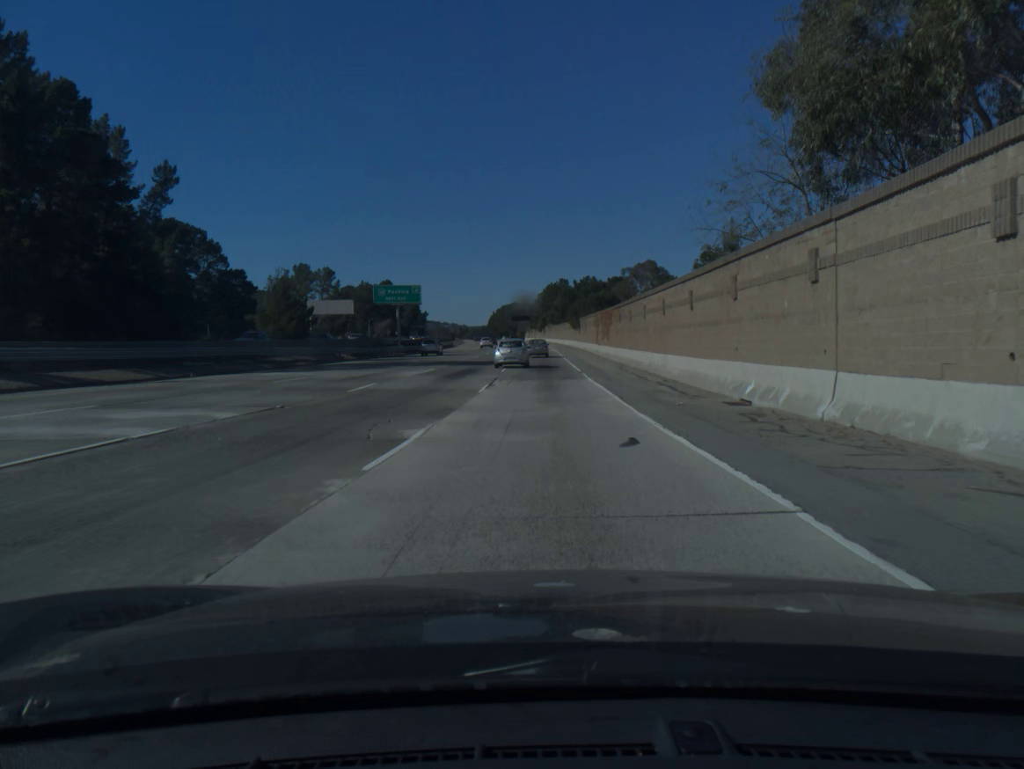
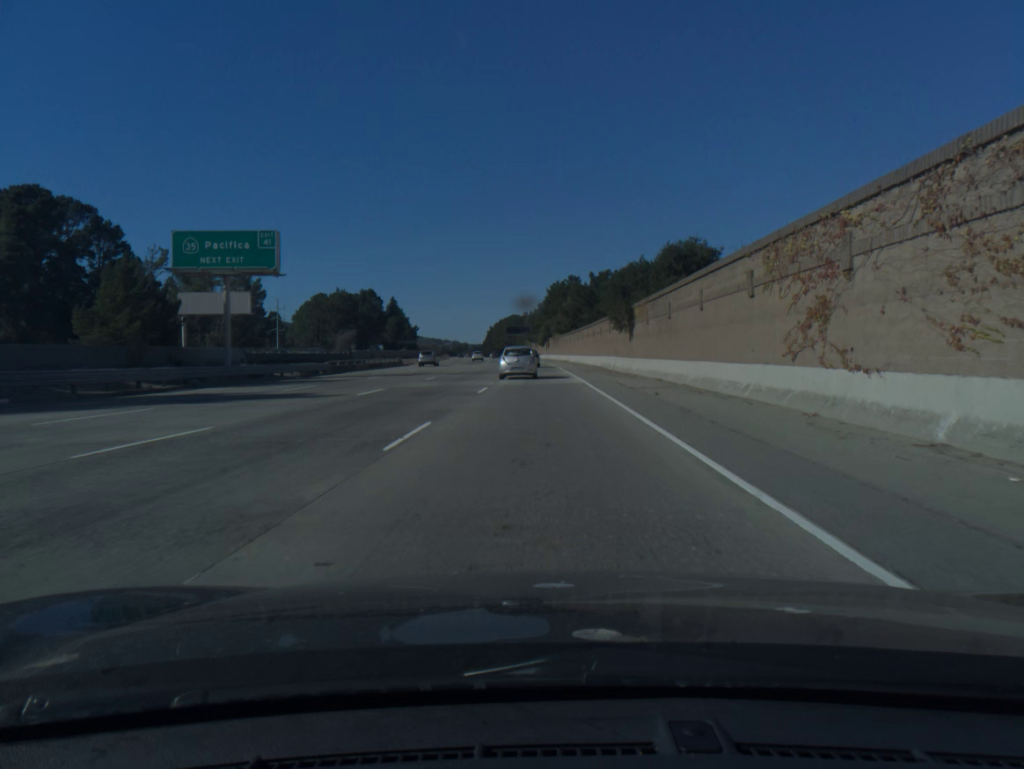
(0.0, +56.7) m; 0°
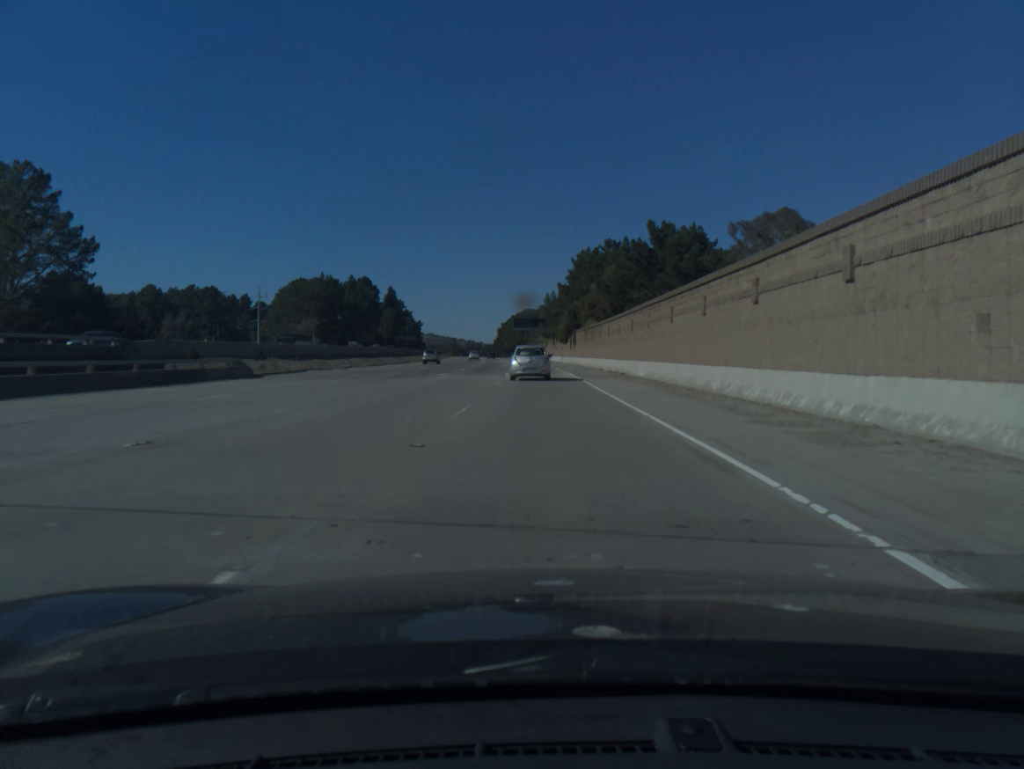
(-0.5, +53.9) m; -1°
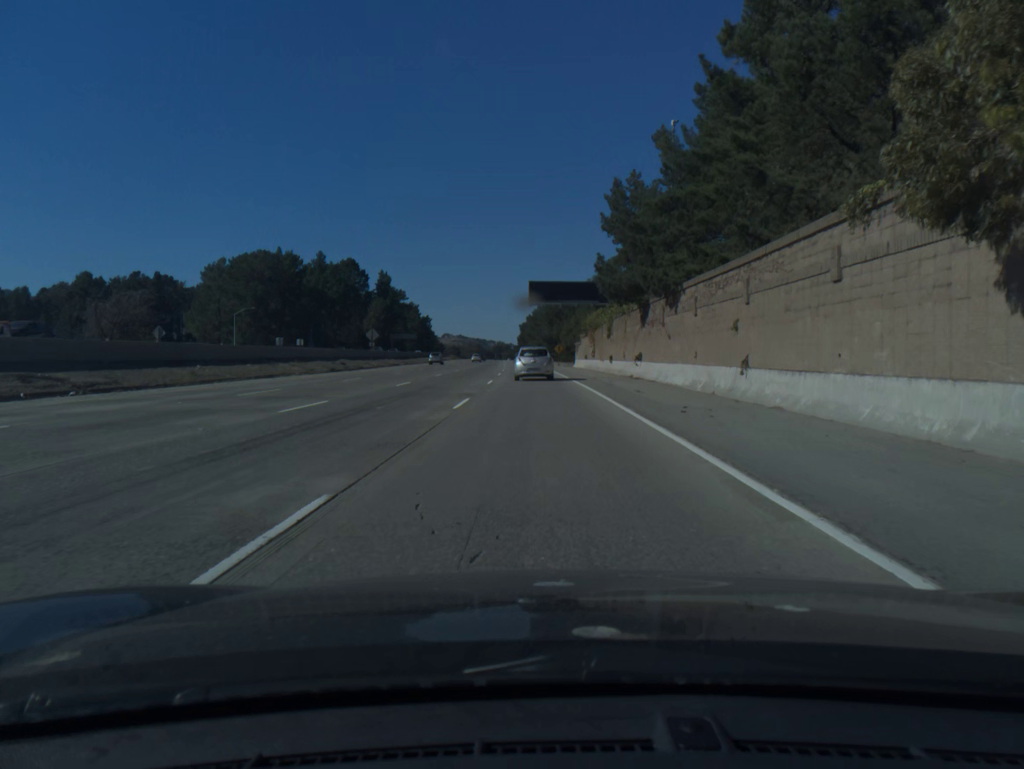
(-1.4, +85.1) m; -2°
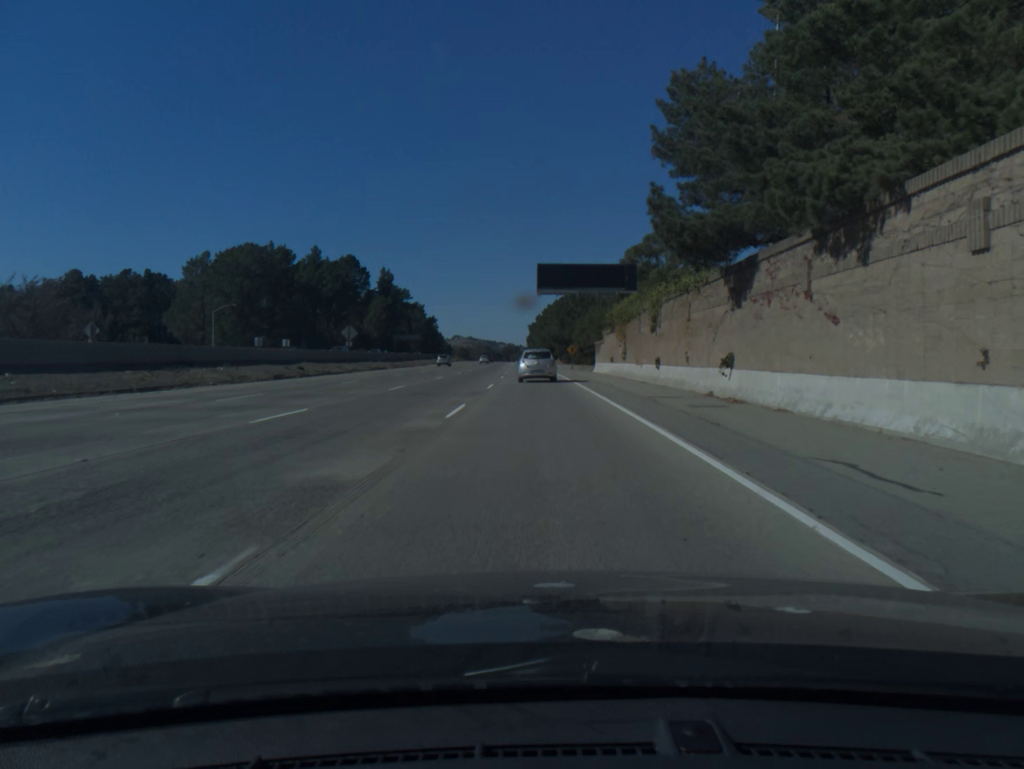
(-0.1, +16.6) m; -1°
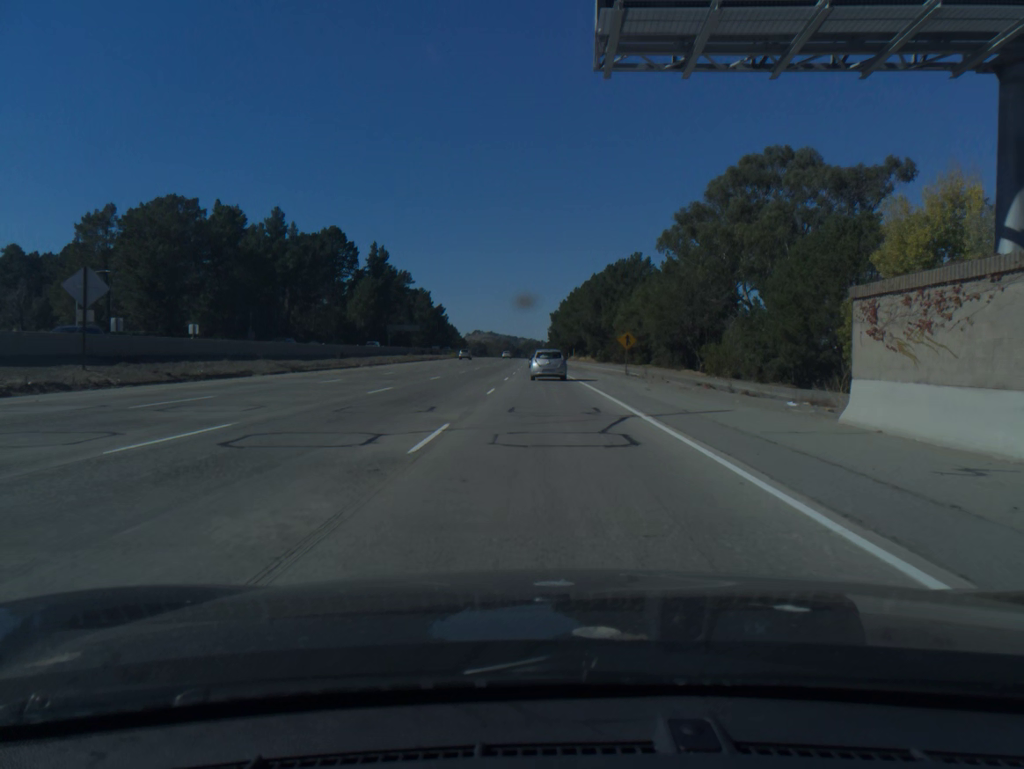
(-0.8, +49.3) m; -2°
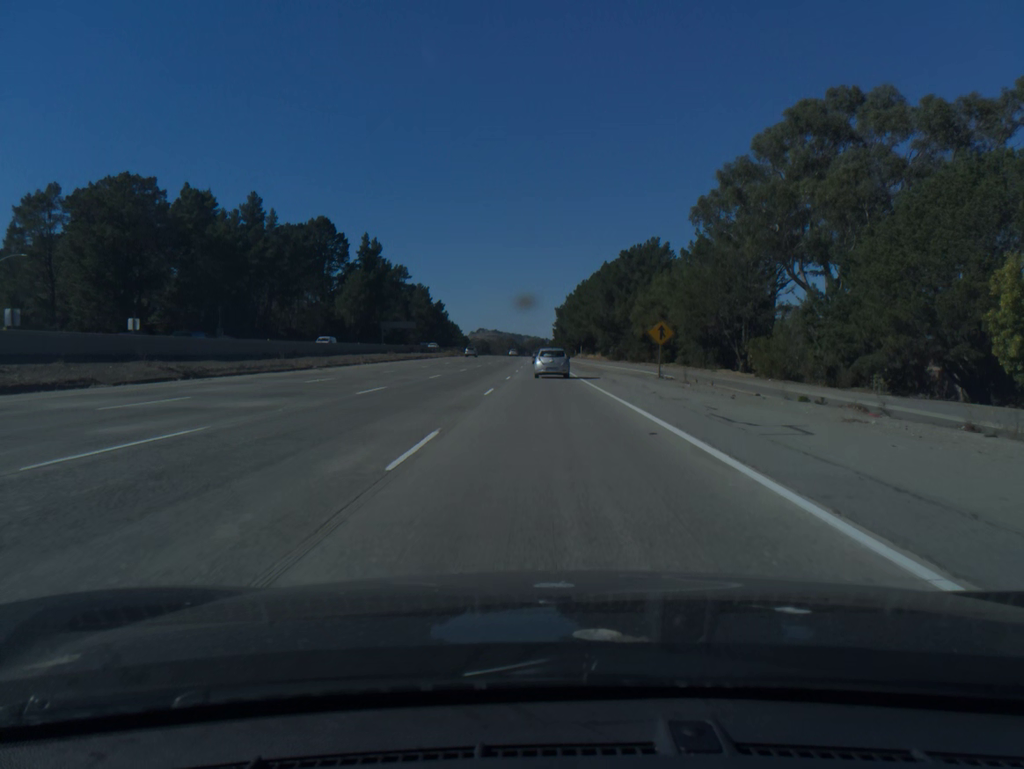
(0.0, +16.3) m; 0°
